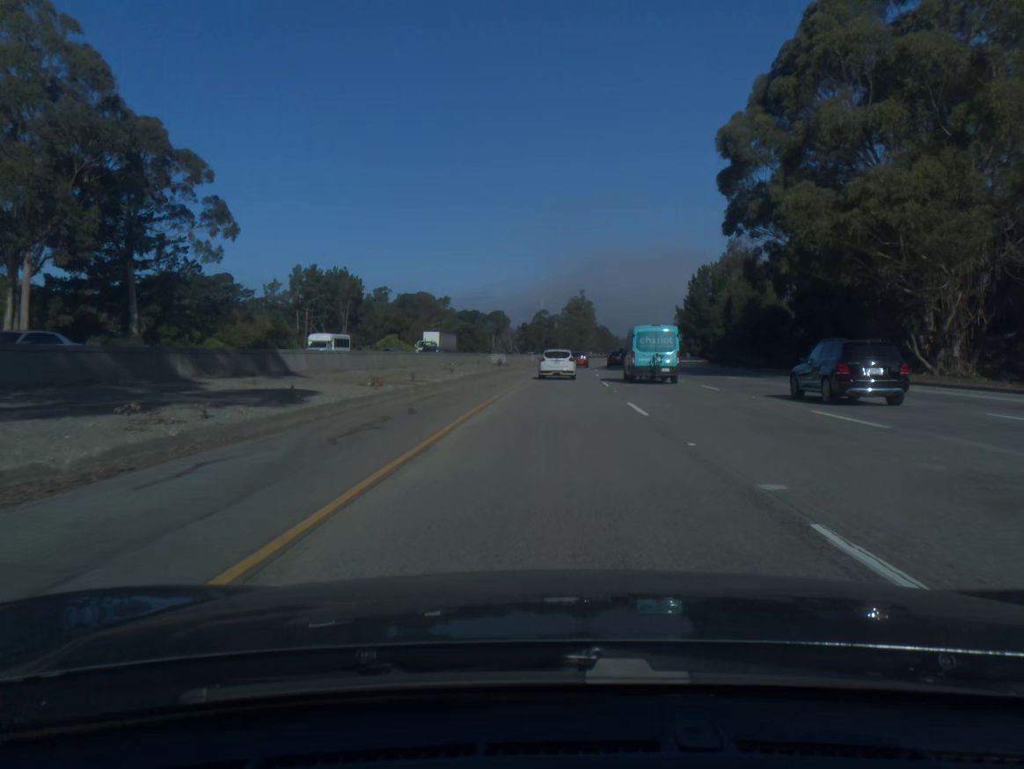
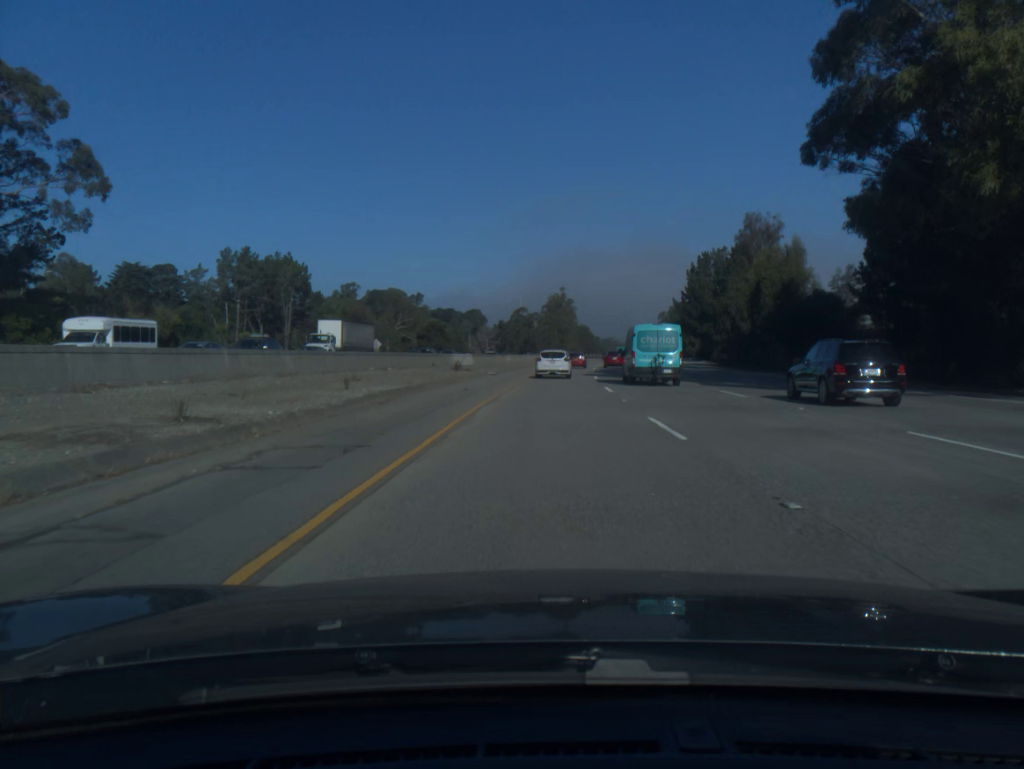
(+0.2, +19.6) m; +1°
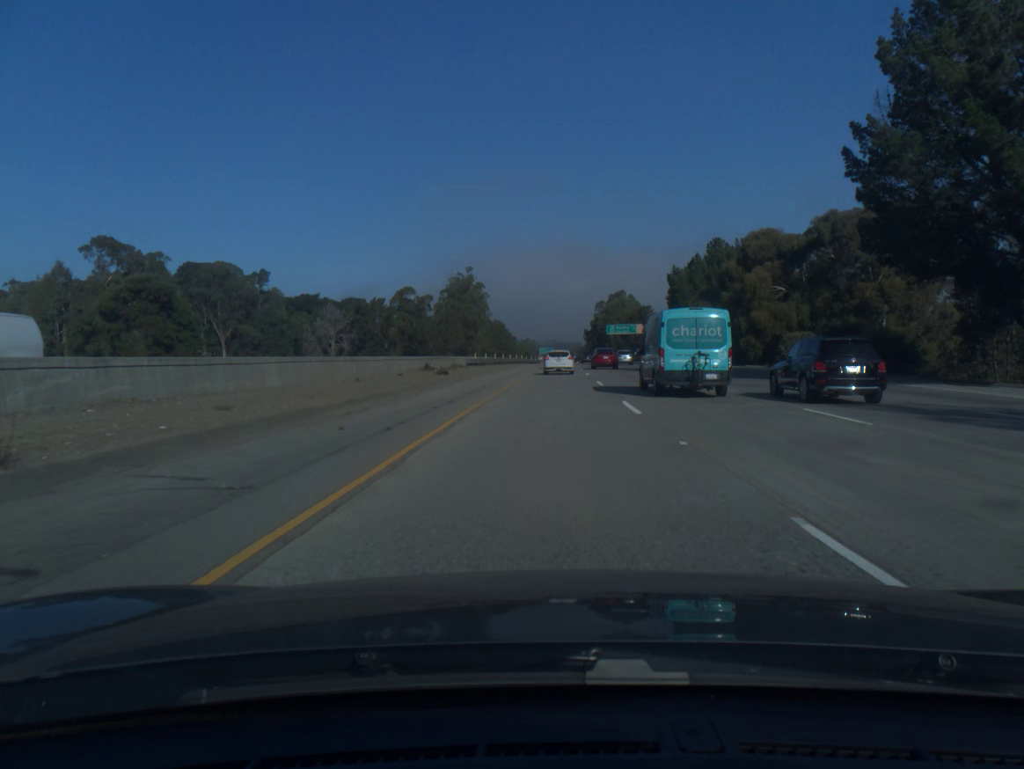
(+5.4, +97.6) m; +6°
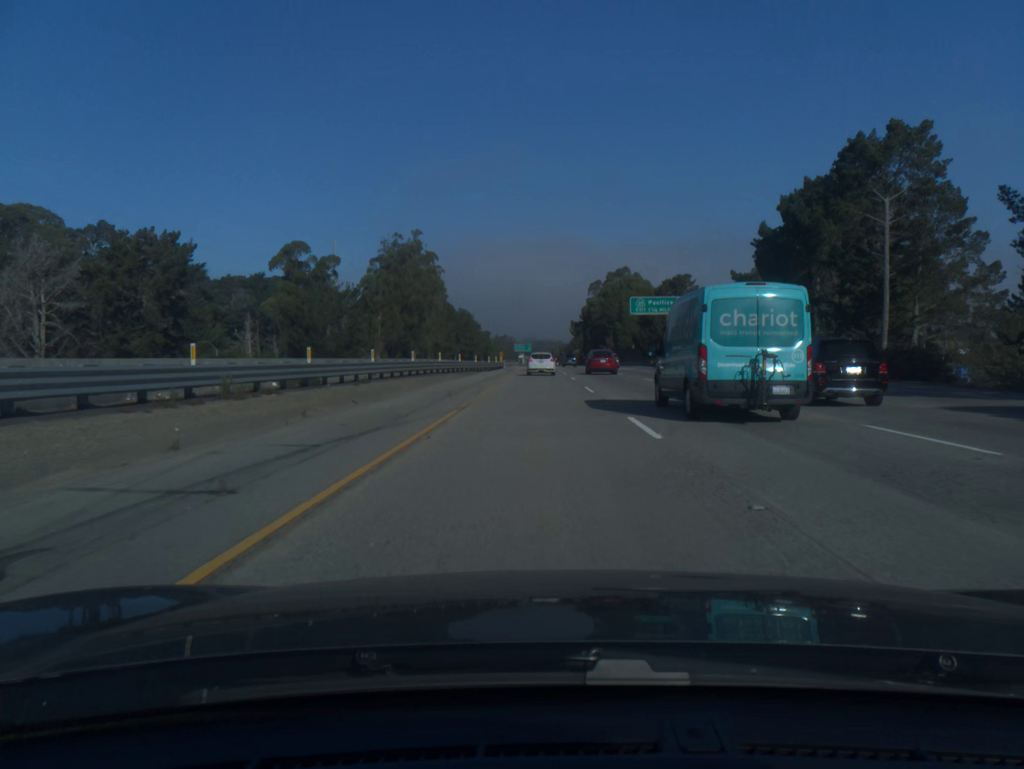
(+2.0, +77.9) m; +2°
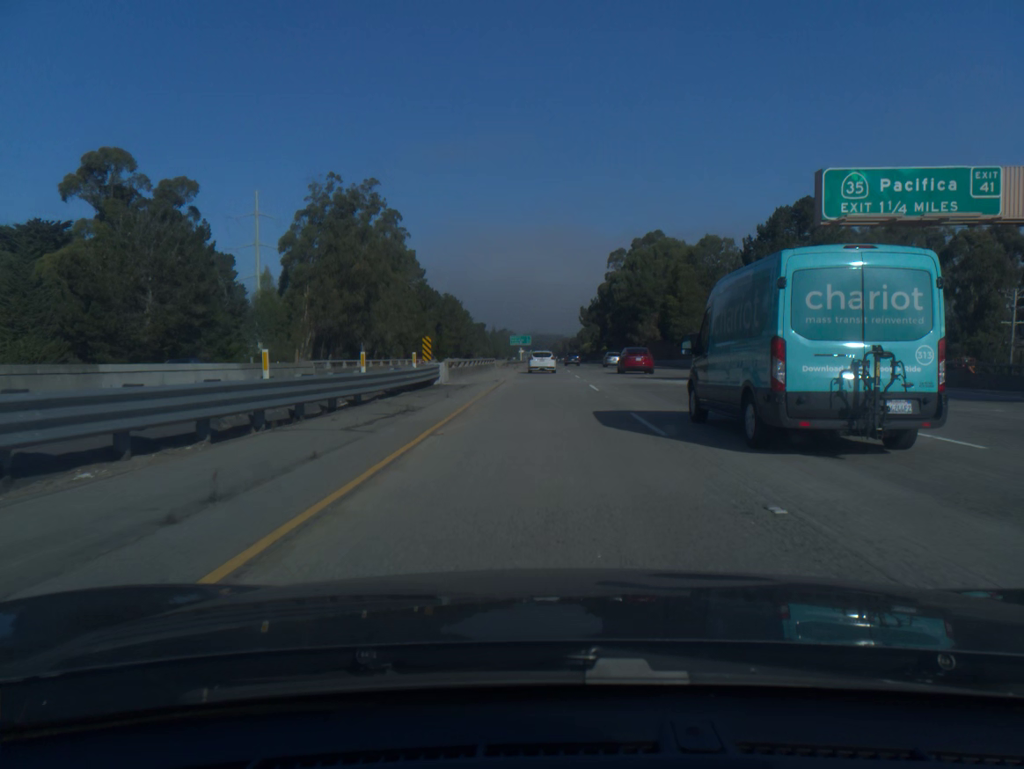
(-0.2, +58.1) m; 0°
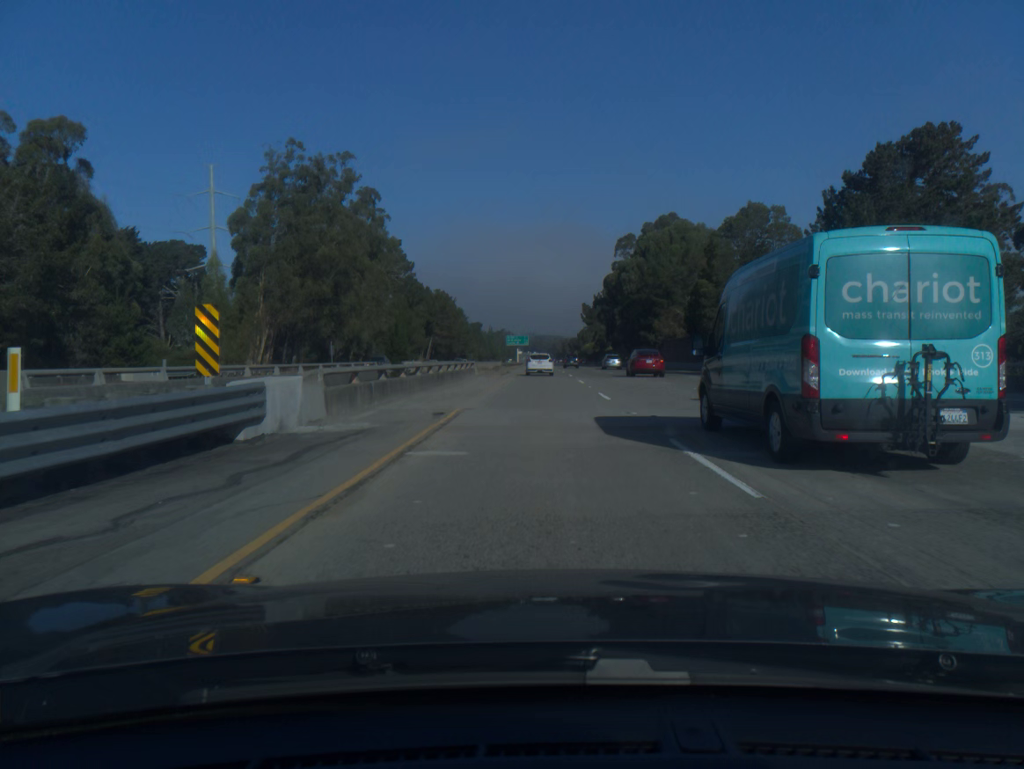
(0.0, +19.3) m; 0°
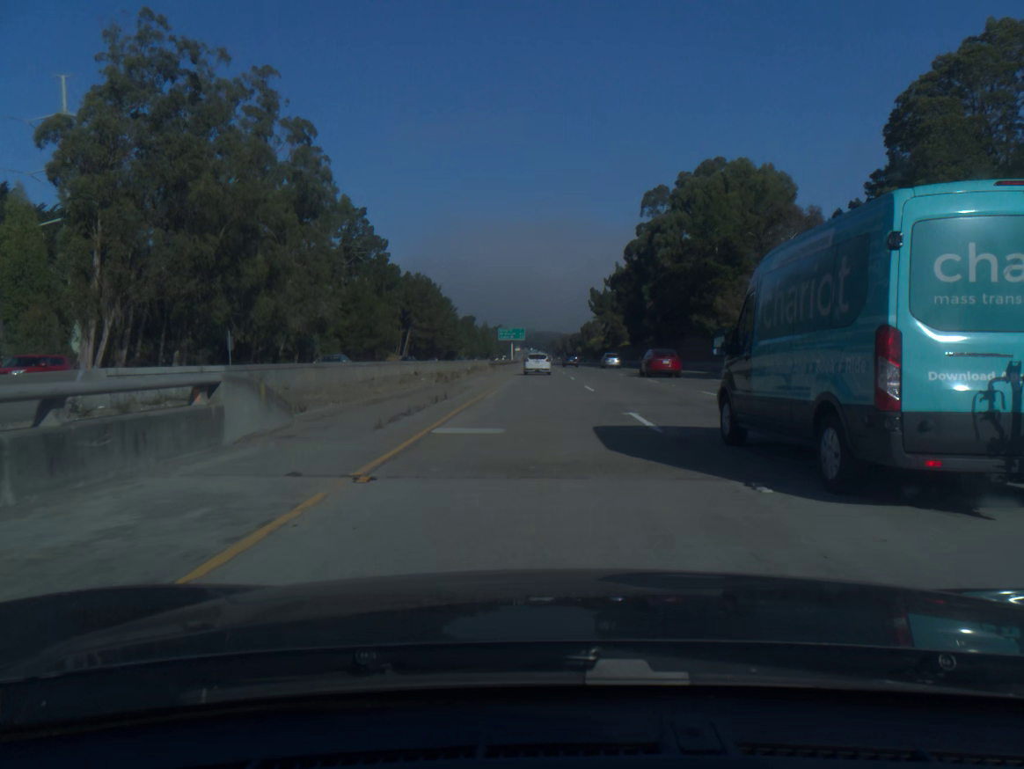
(+0.1, +38.4) m; 0°
